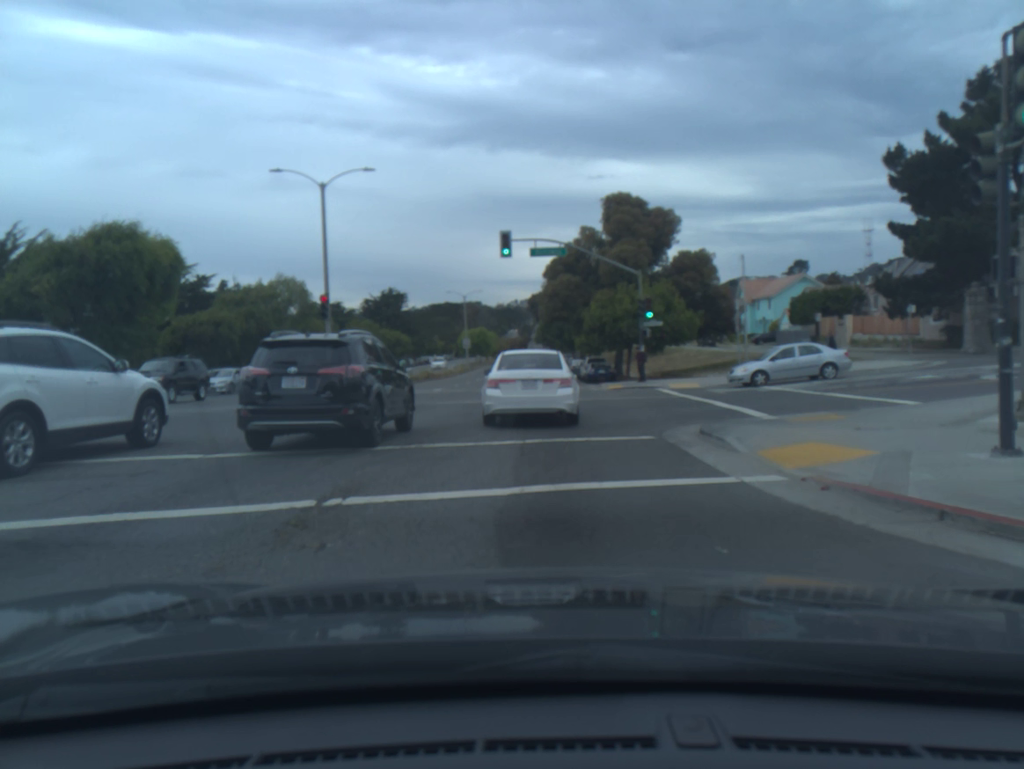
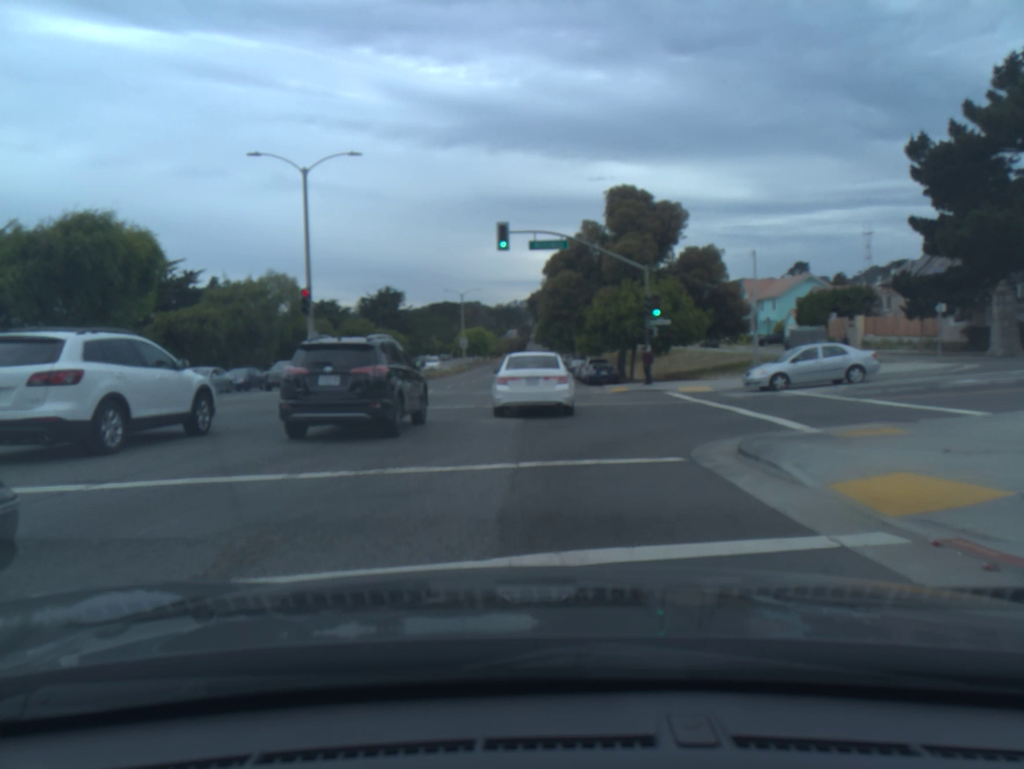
(0.0, +2.6) m; 0°
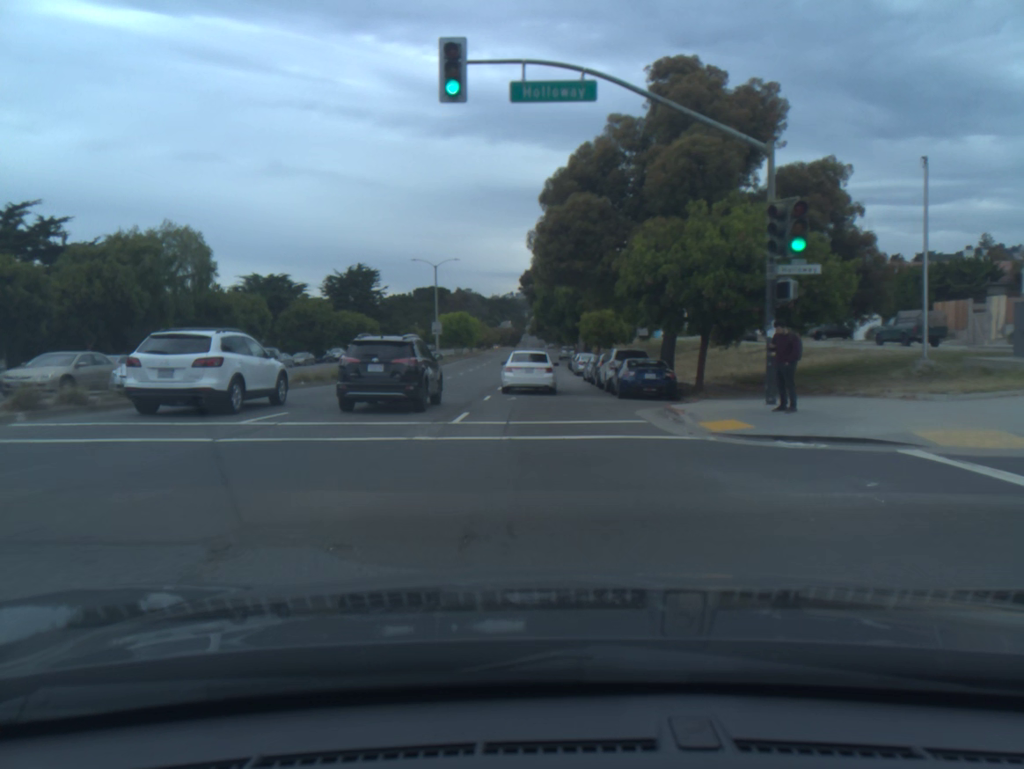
(0.0, +19.7) m; 0°
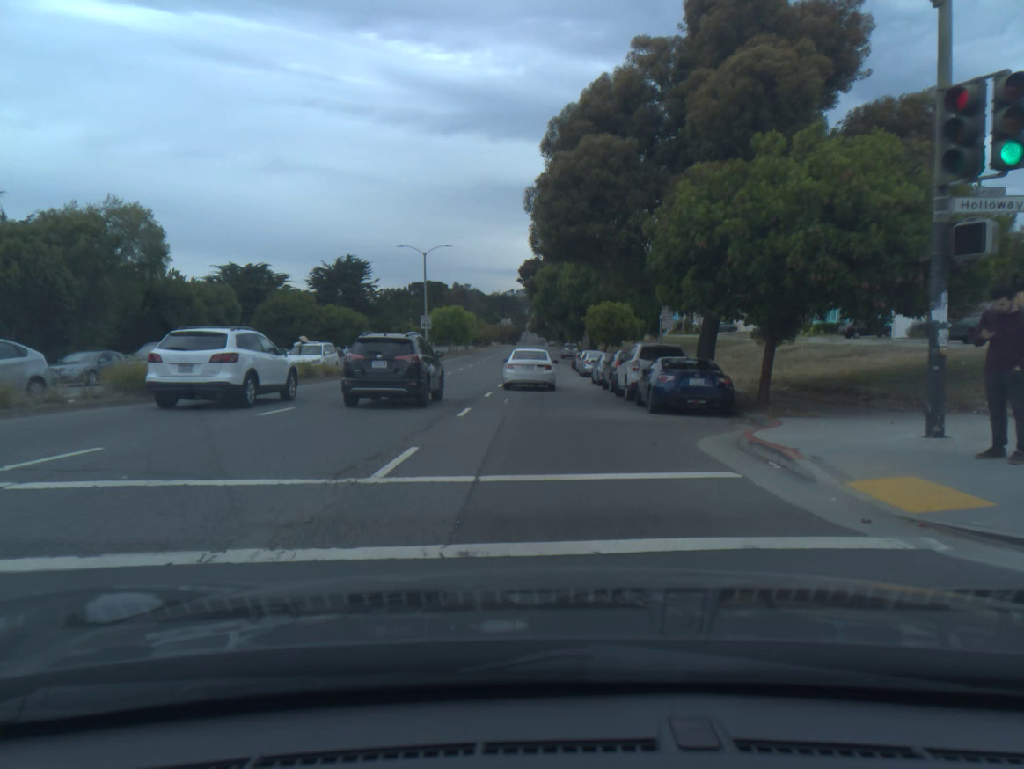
(0.0, +6.8) m; 0°
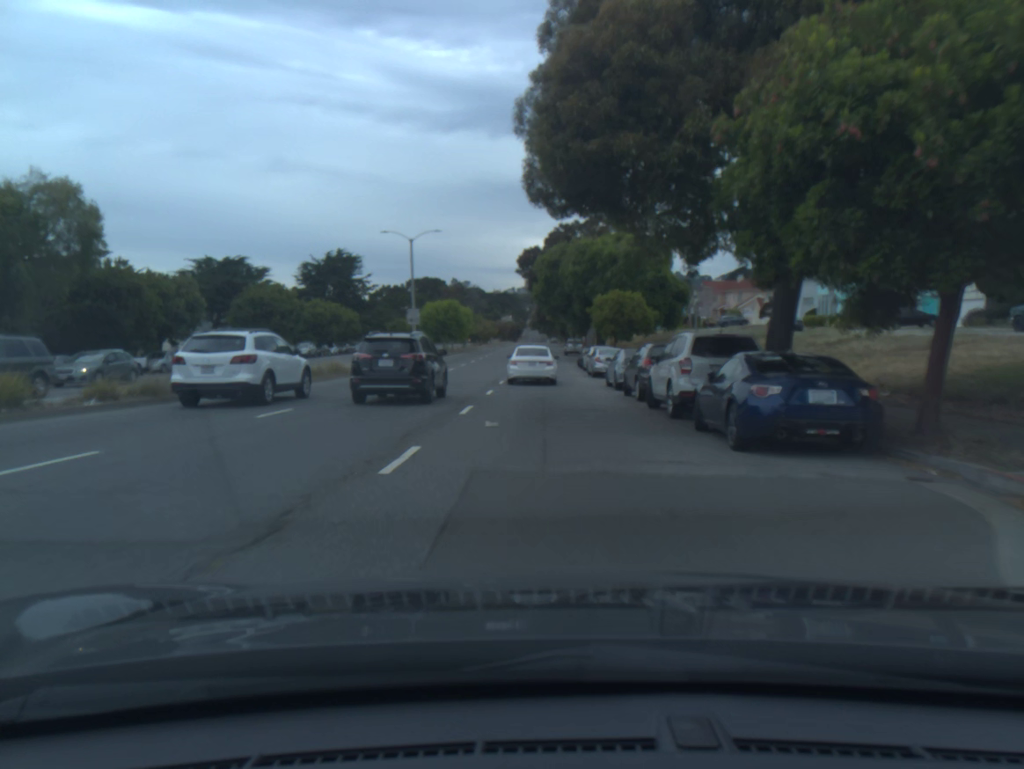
(0.0, +7.4) m; 0°
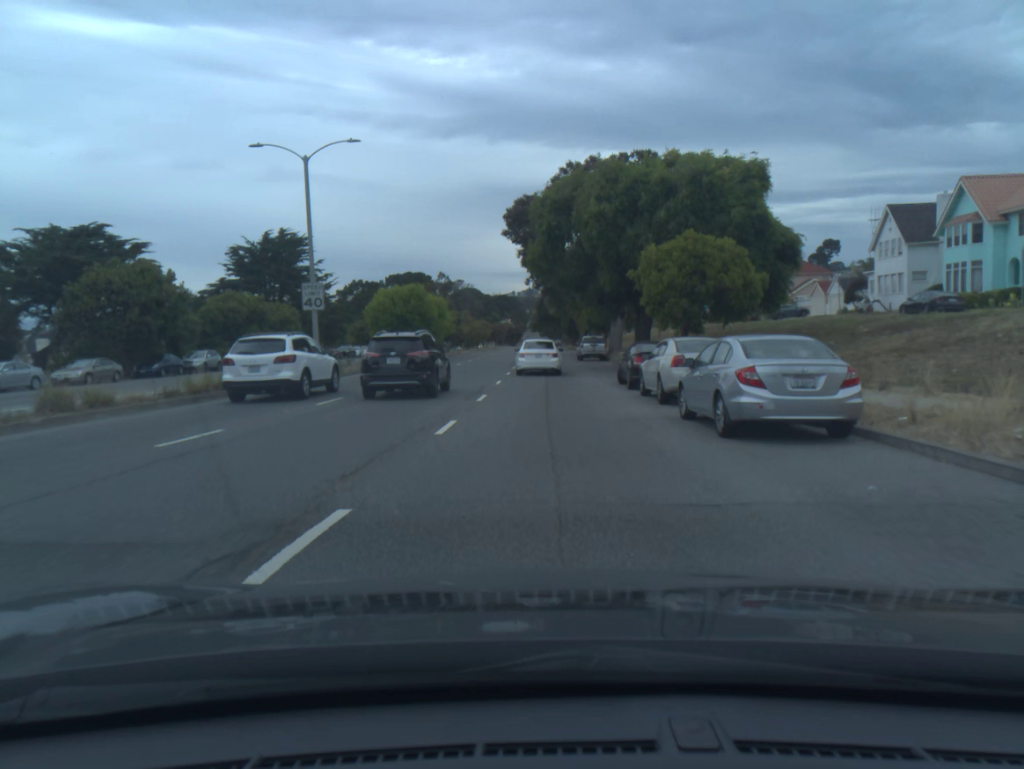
(0.0, +25.8) m; 0°
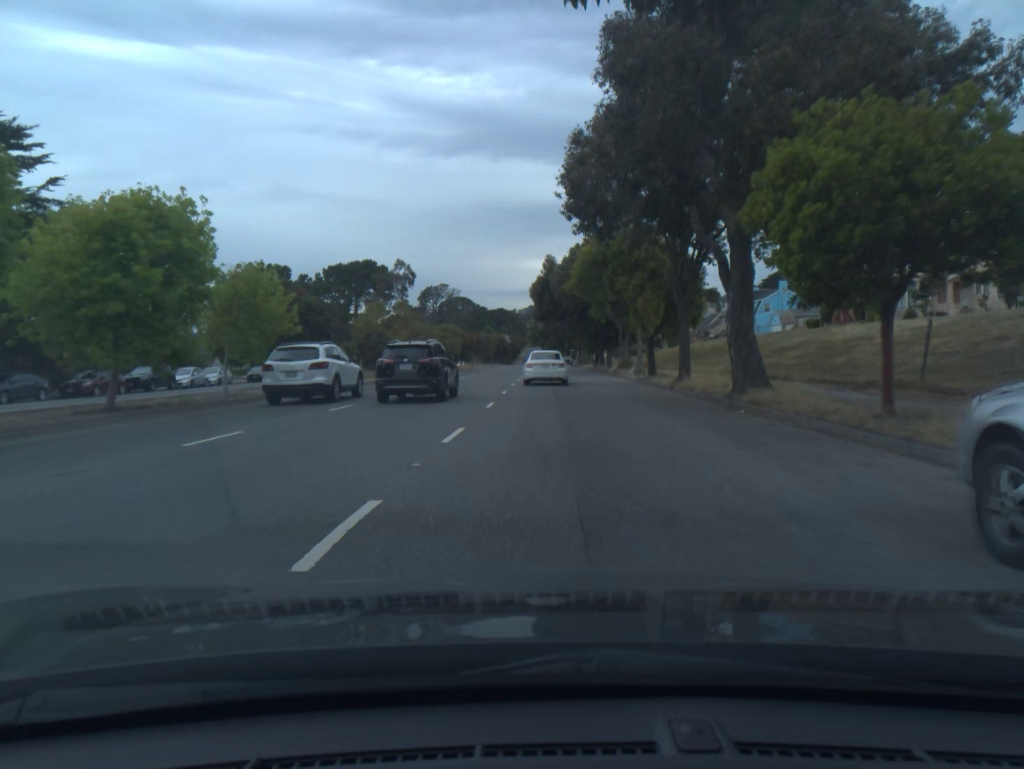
(-0.3, +50.9) m; 0°
